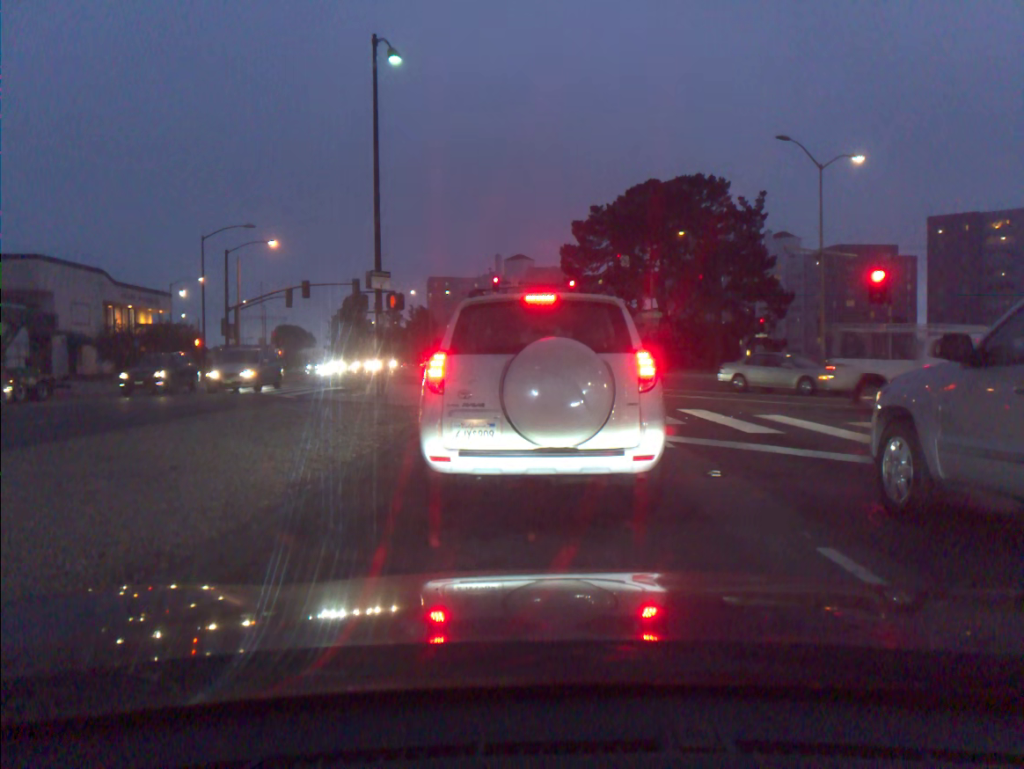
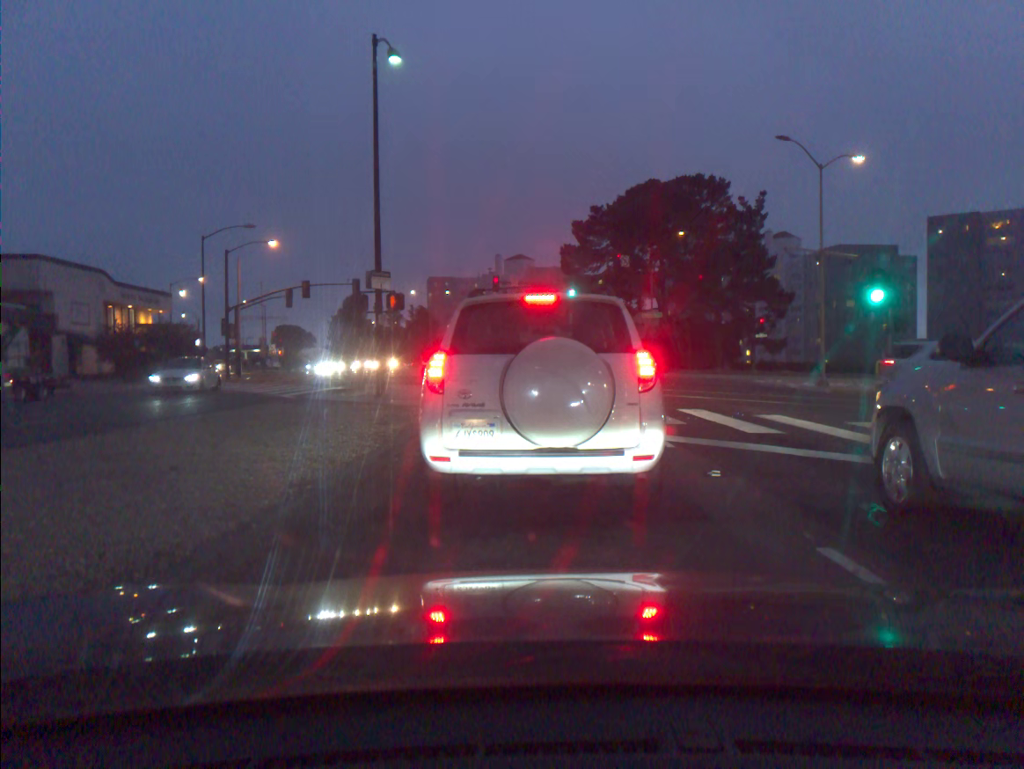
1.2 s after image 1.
(0.0, 0.0) m; 0°
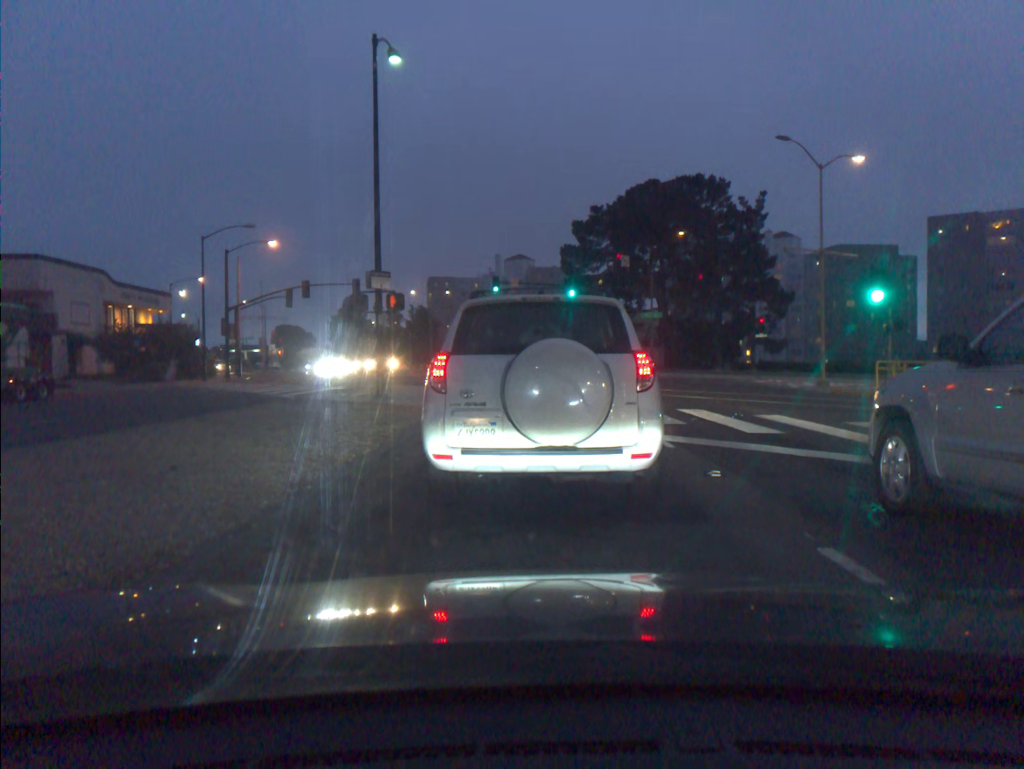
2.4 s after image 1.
(0.0, 0.0) m; 0°
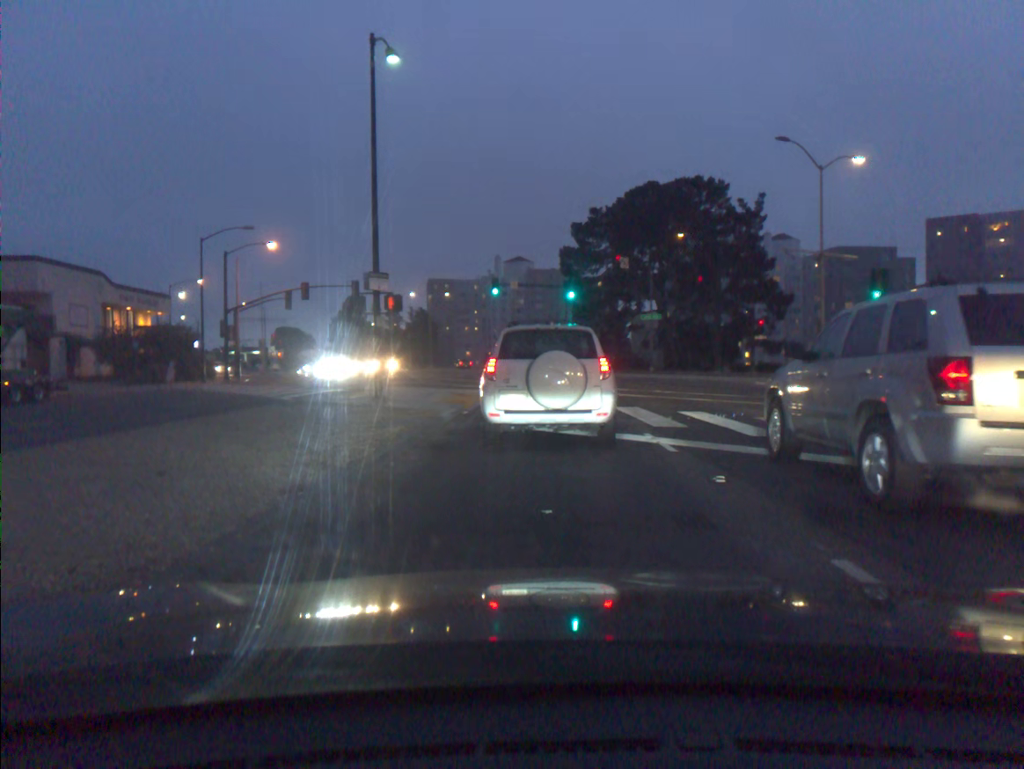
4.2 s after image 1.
(0.0, +0.2) m; 0°
